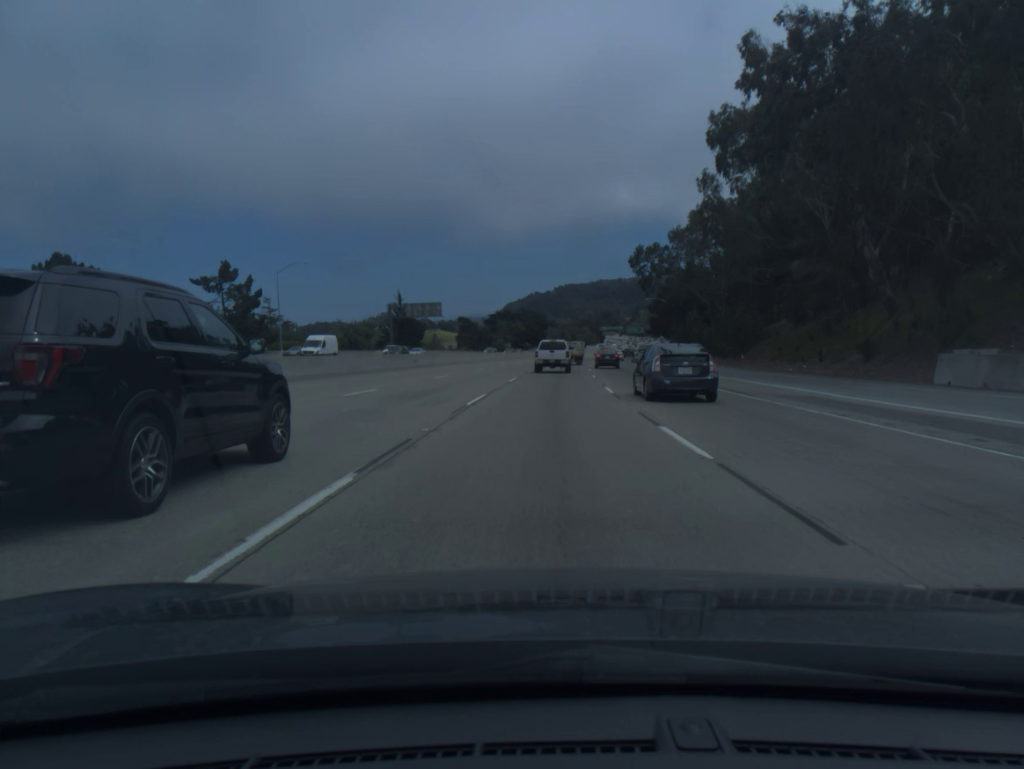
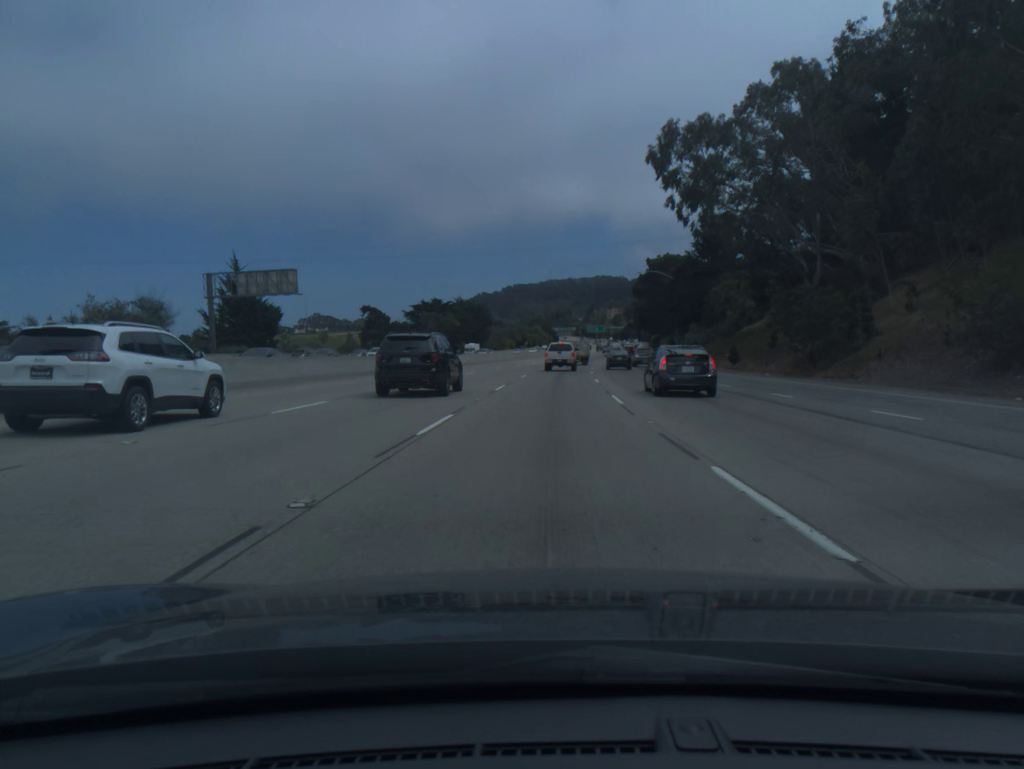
(+2.0, +62.7) m; +4°
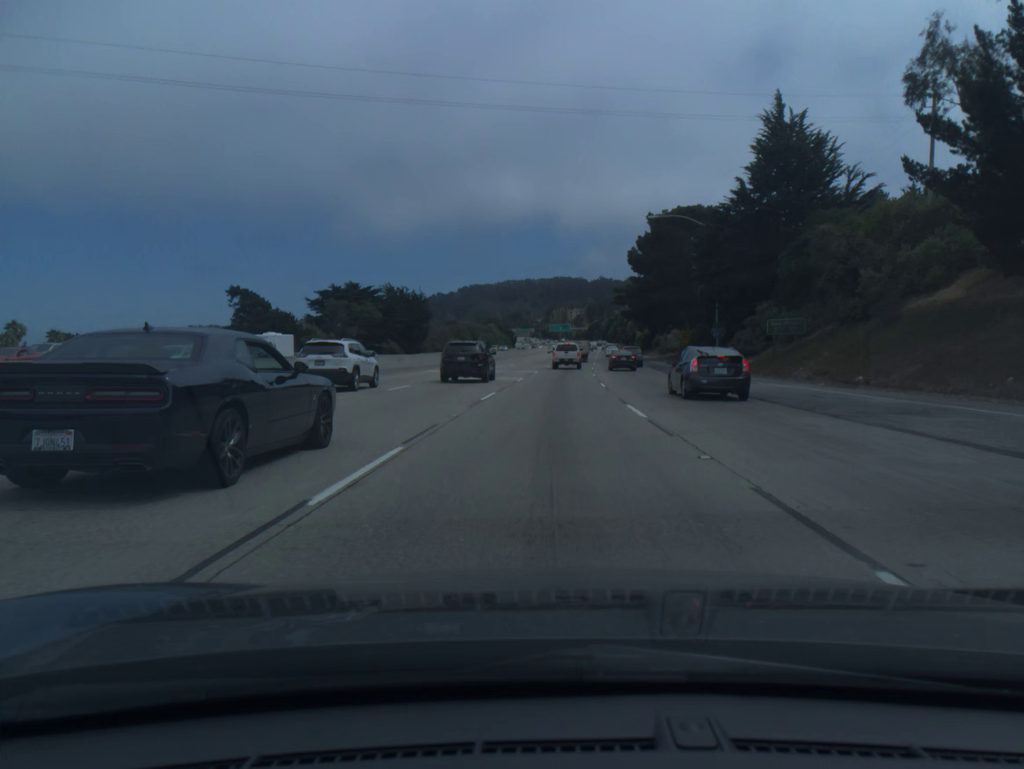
(+1.2, +47.9) m; +3°
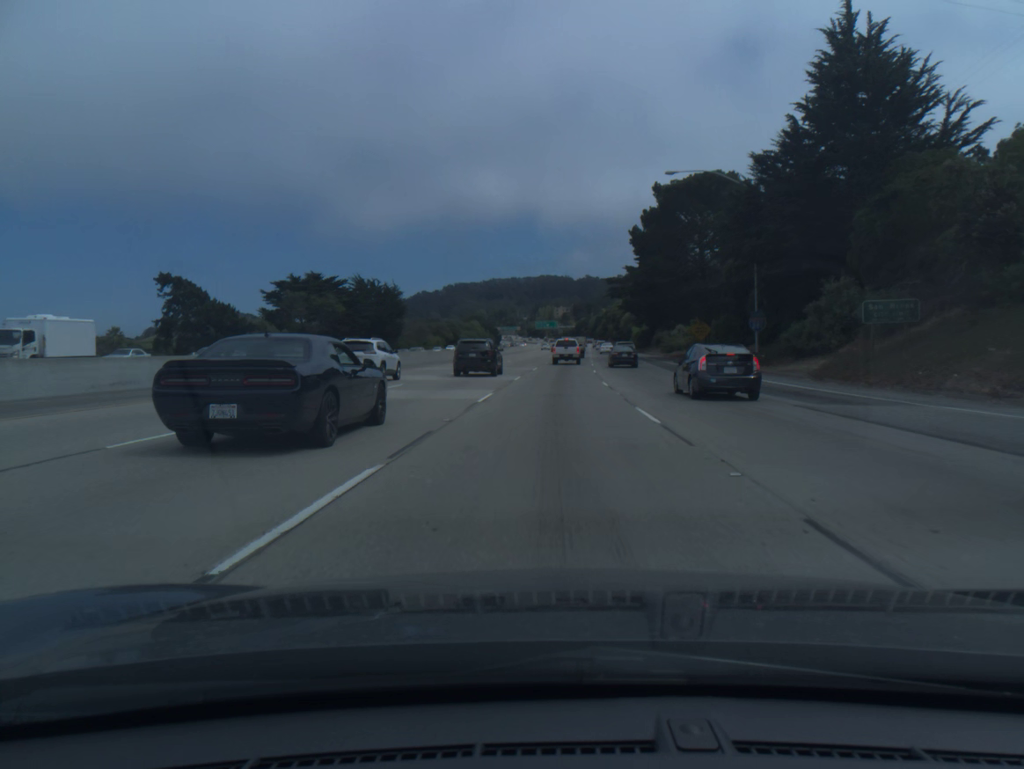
(+0.1, +16.2) m; +1°
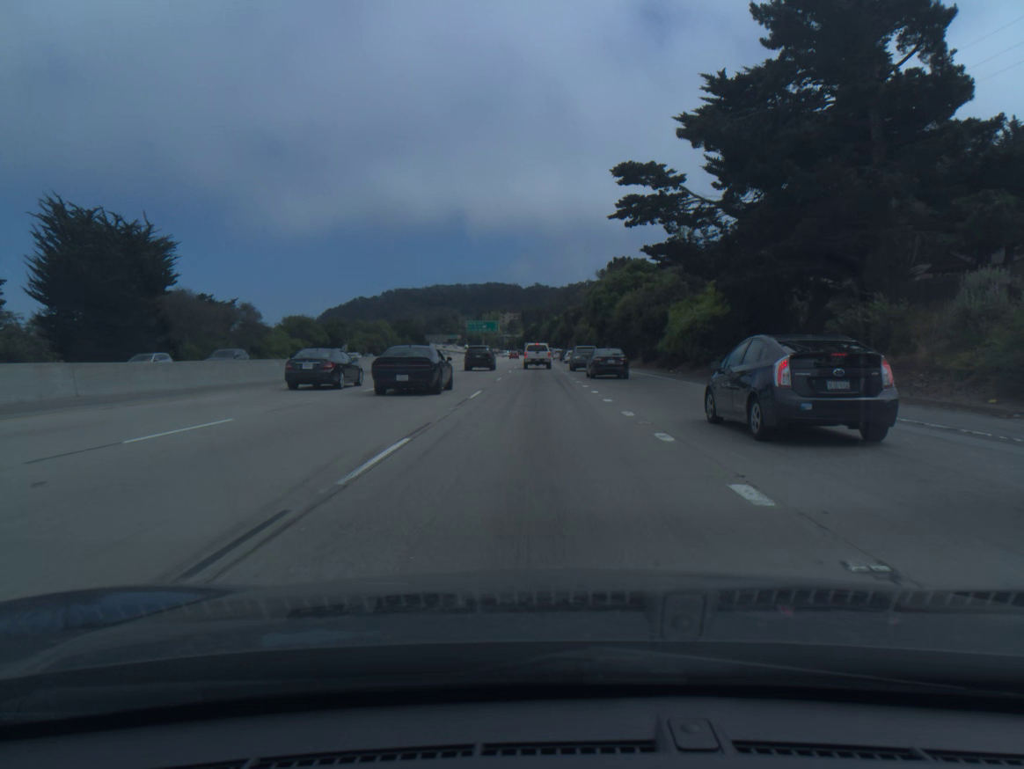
(+3.5, +82.2) m; +4°
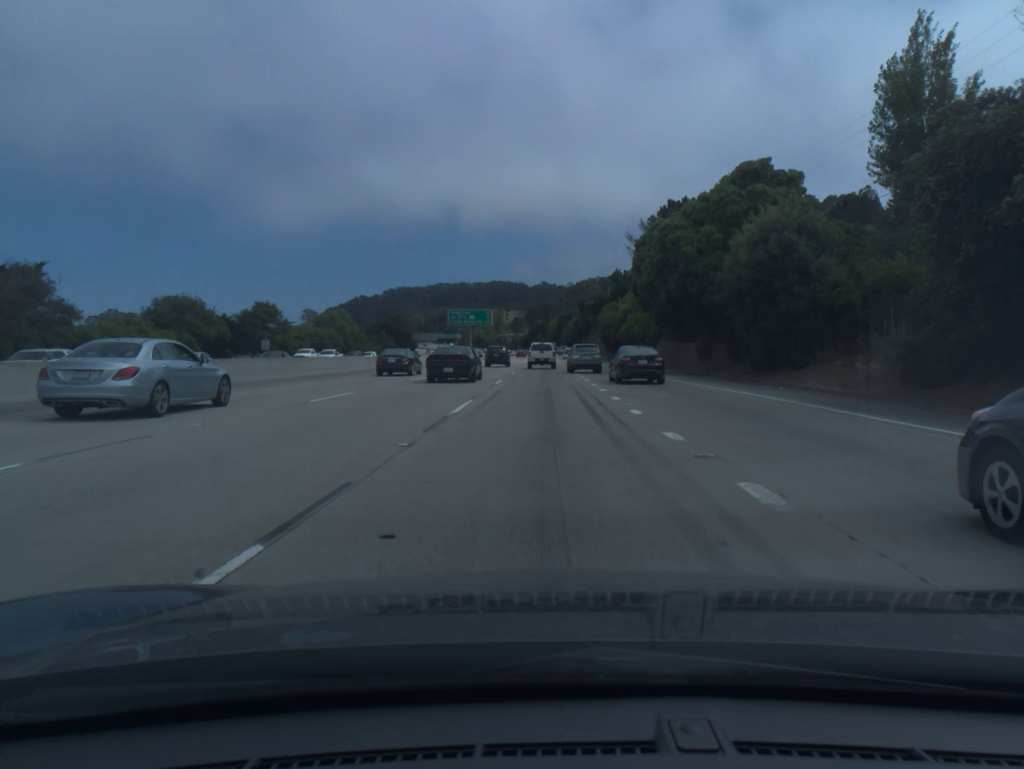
(-0.2, +49.3) m; 0°
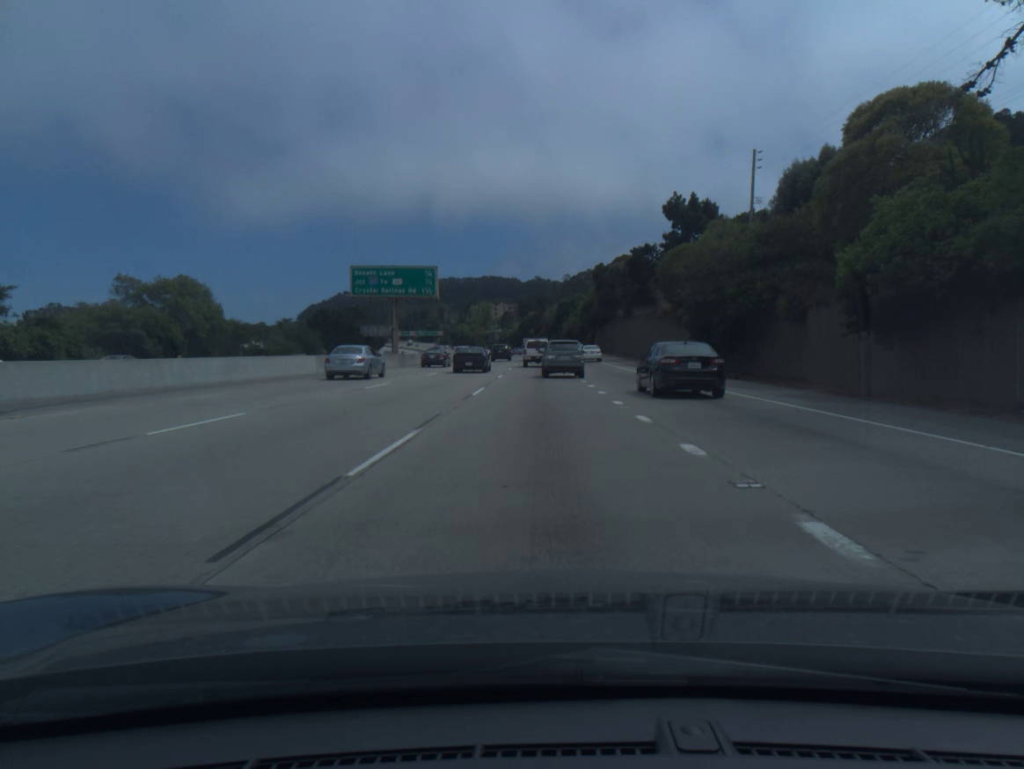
(+0.3, +64.8) m; 0°
